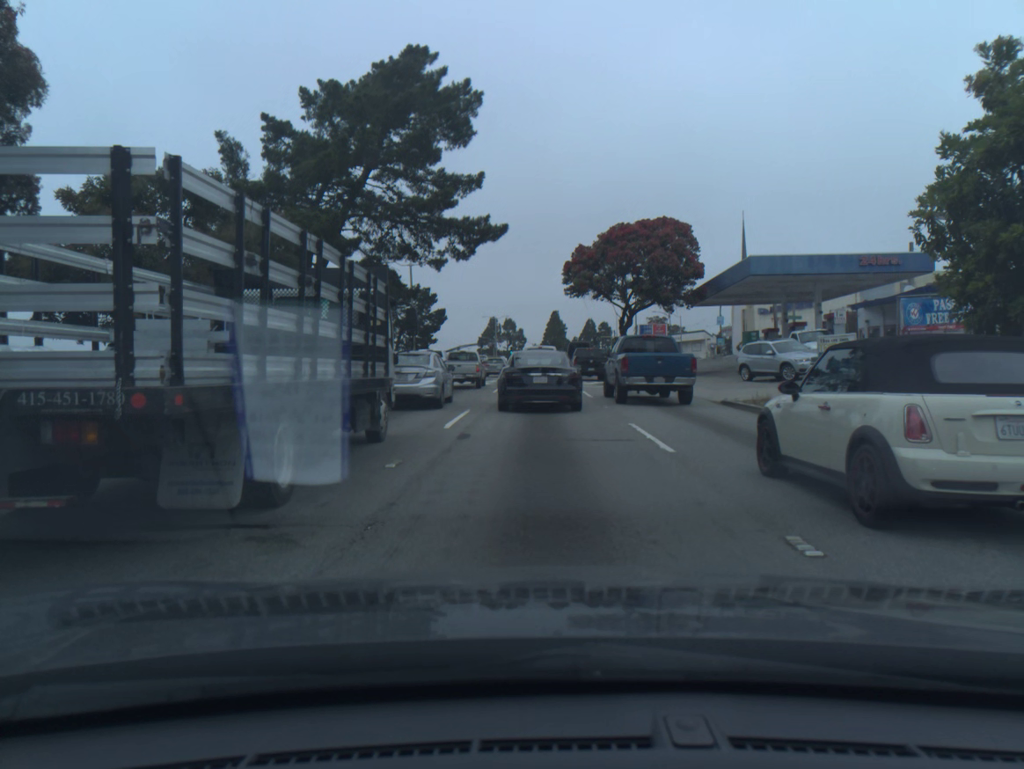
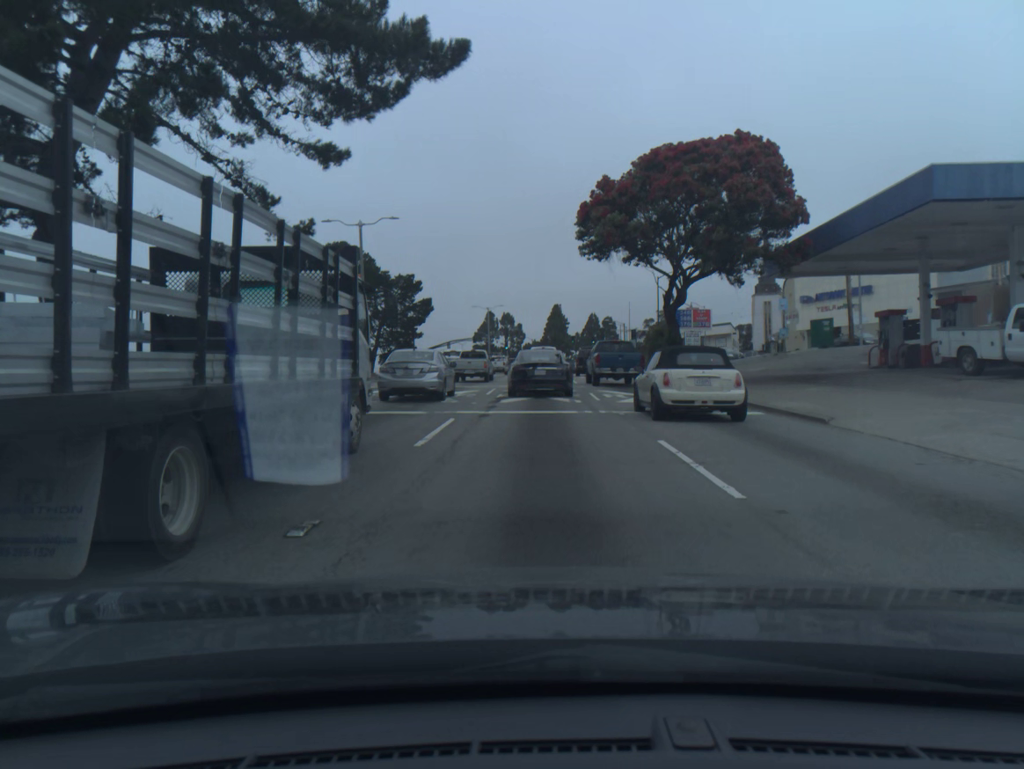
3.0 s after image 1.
(0.0, +18.1) m; 0°
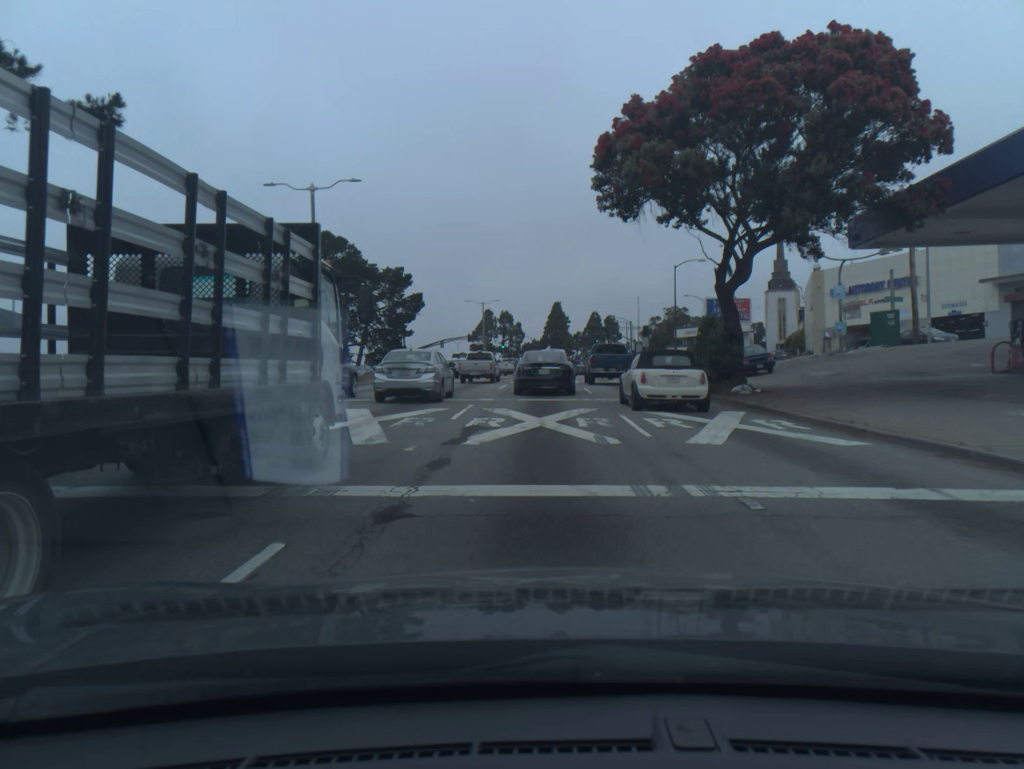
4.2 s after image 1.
(0.0, +9.8) m; 0°
